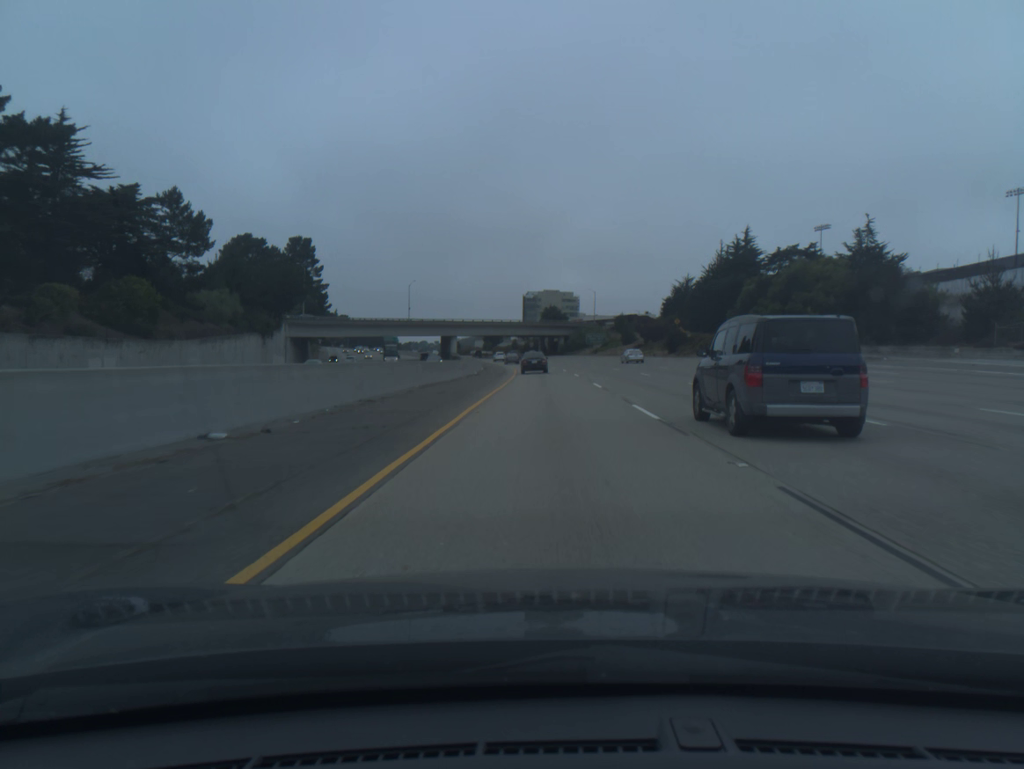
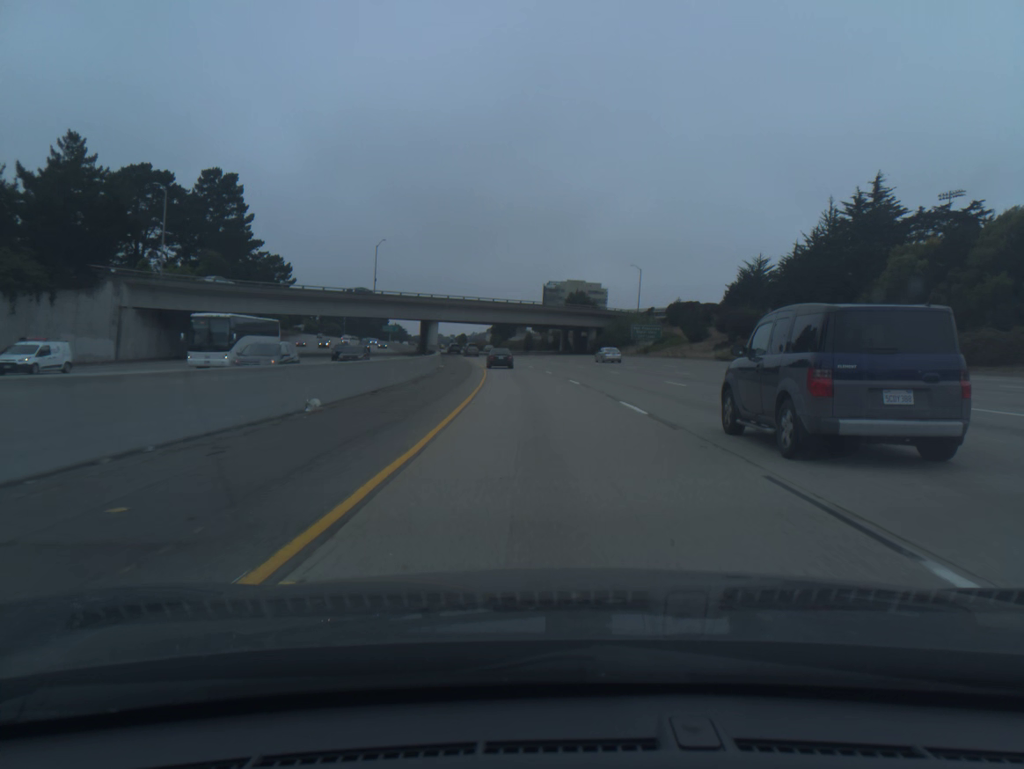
(-0.4, +56.1) m; -1°
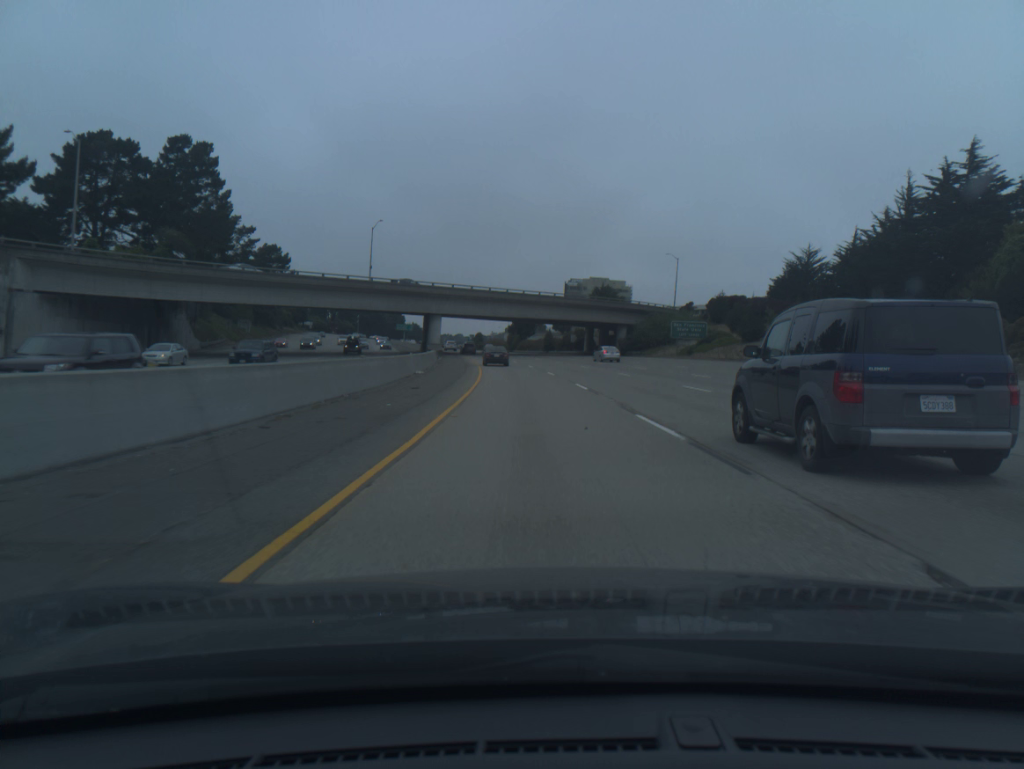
(-0.2, +18.6) m; -1°
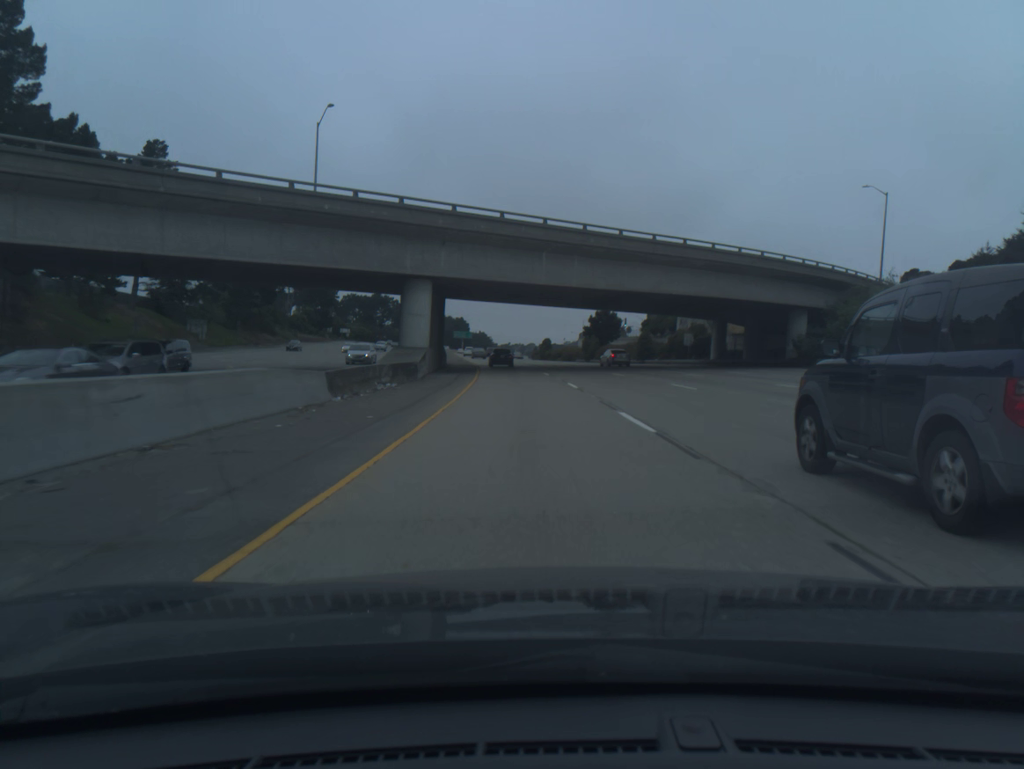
(-2.6, +55.6) m; -5°
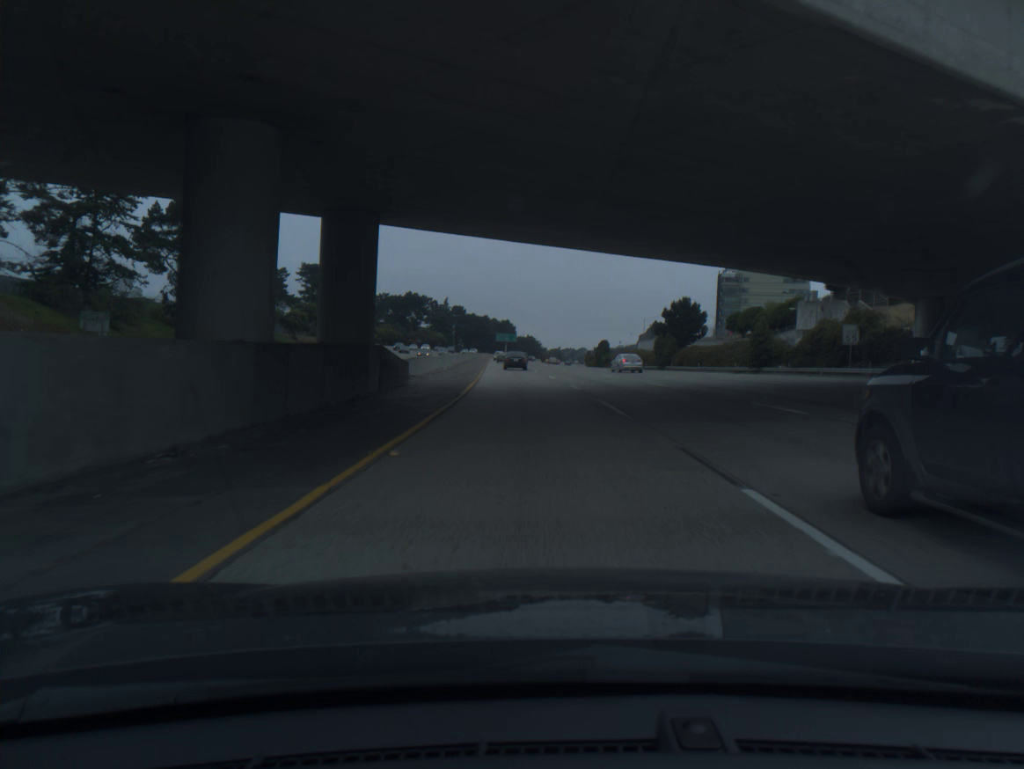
(-1.2, +37.0) m; -4°
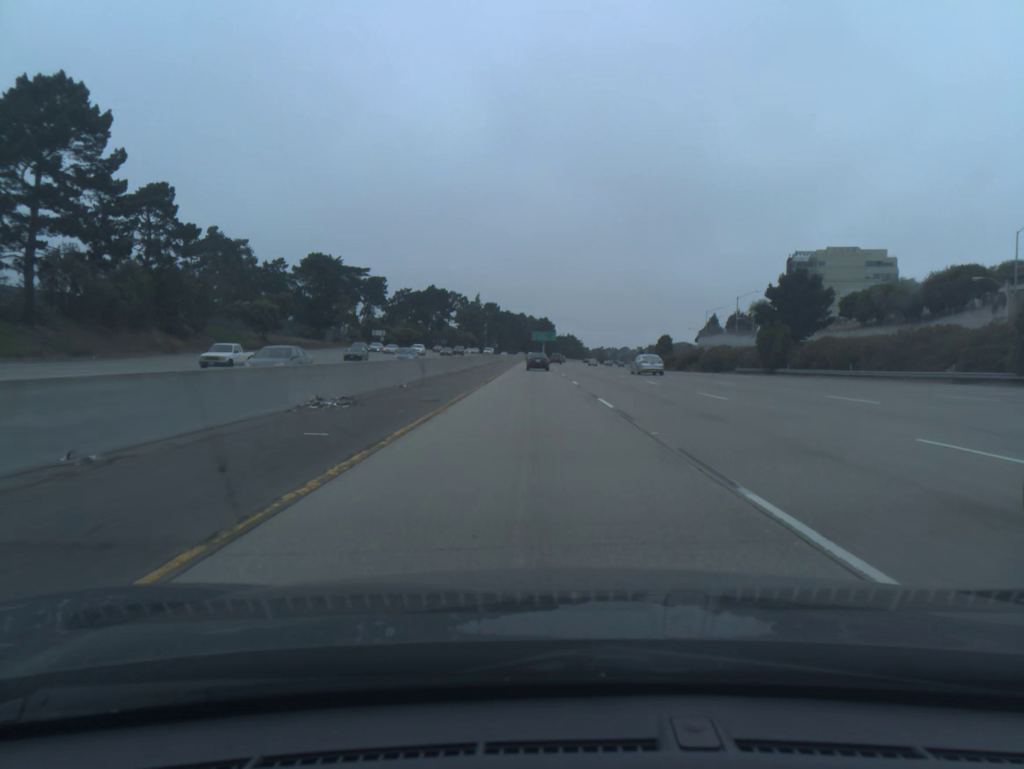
(-1.0, +37.2) m; -3°
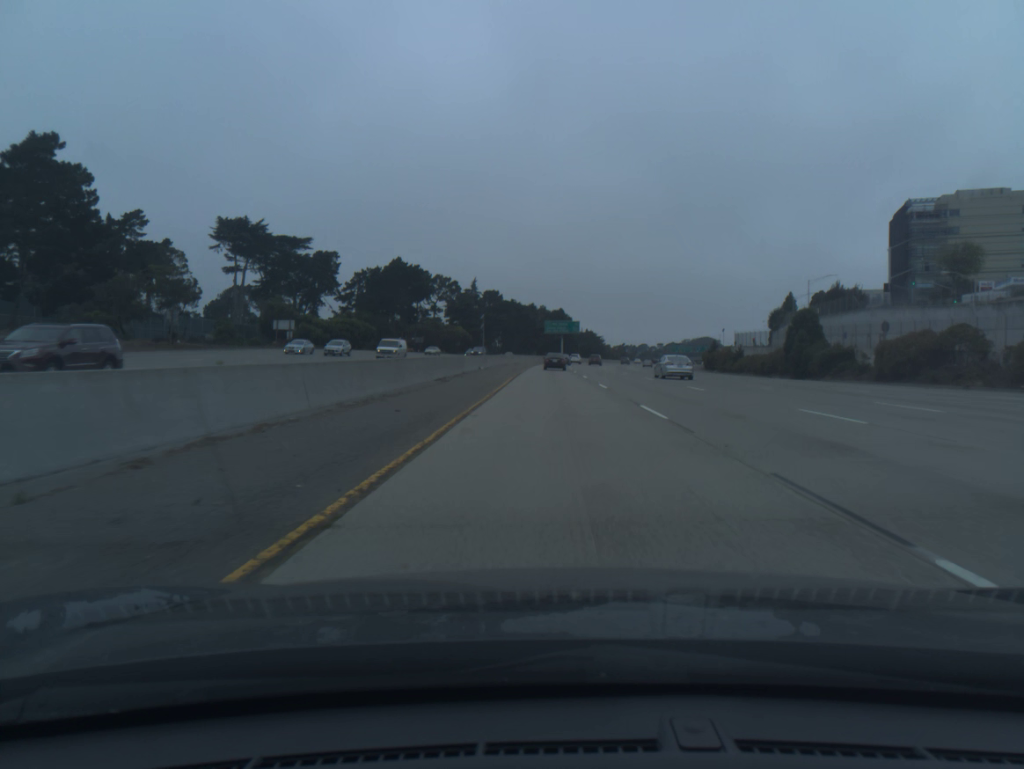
(-1.3, +74.7) m; -1°
